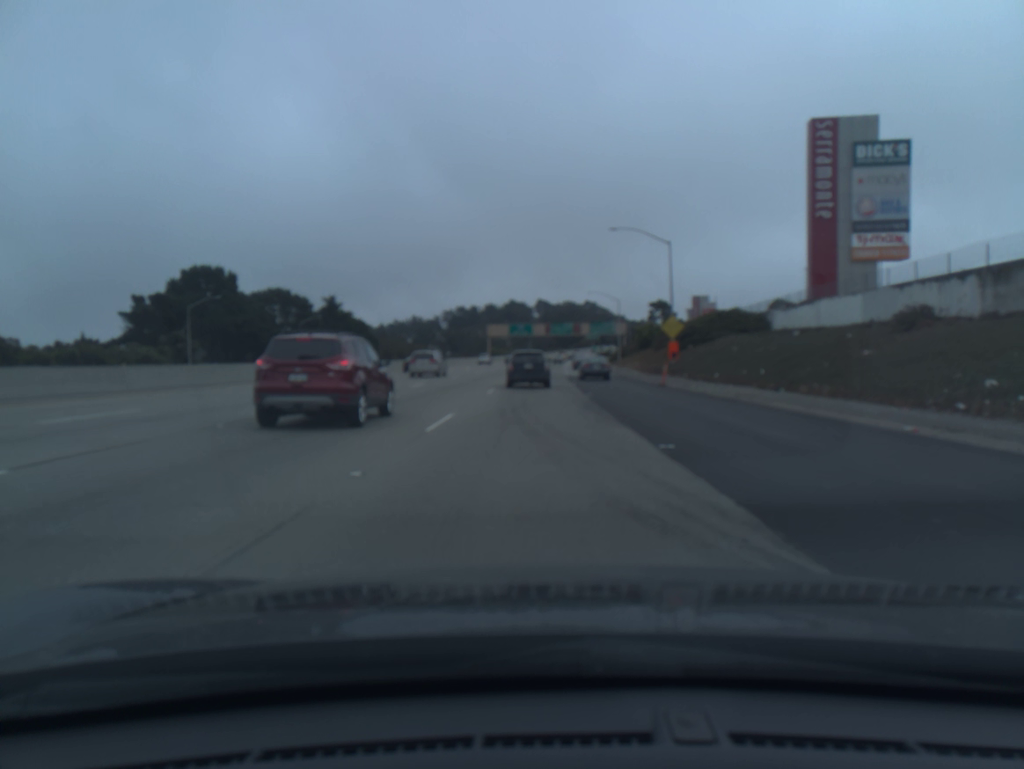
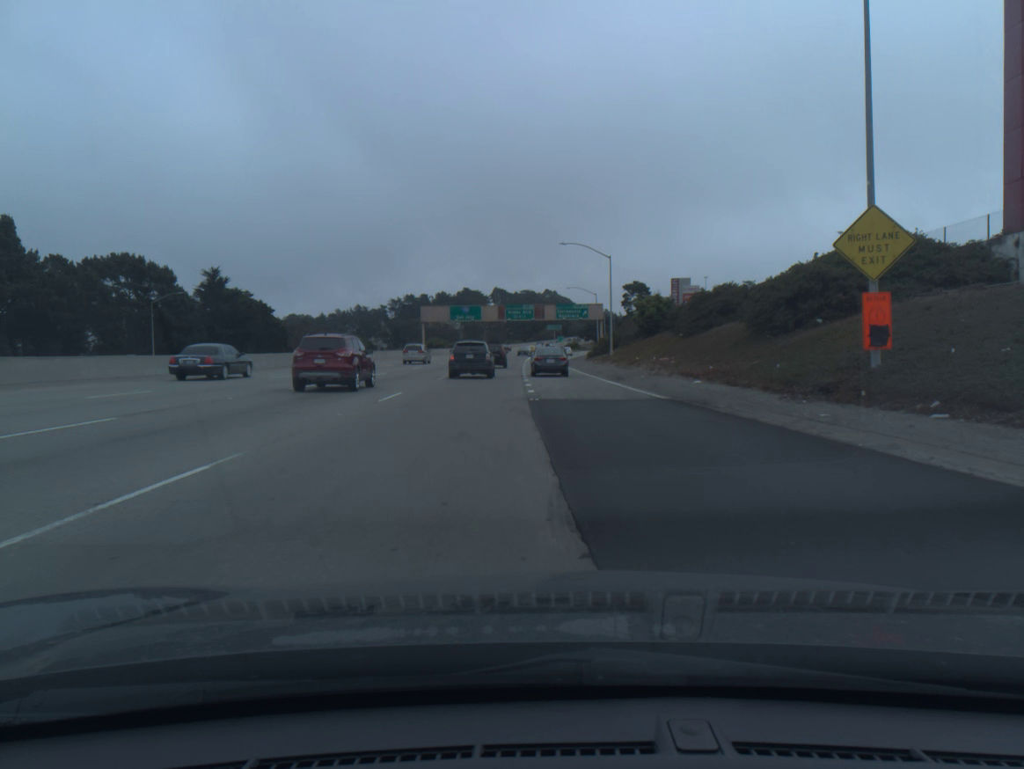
(+1.1, +38.0) m; +3°
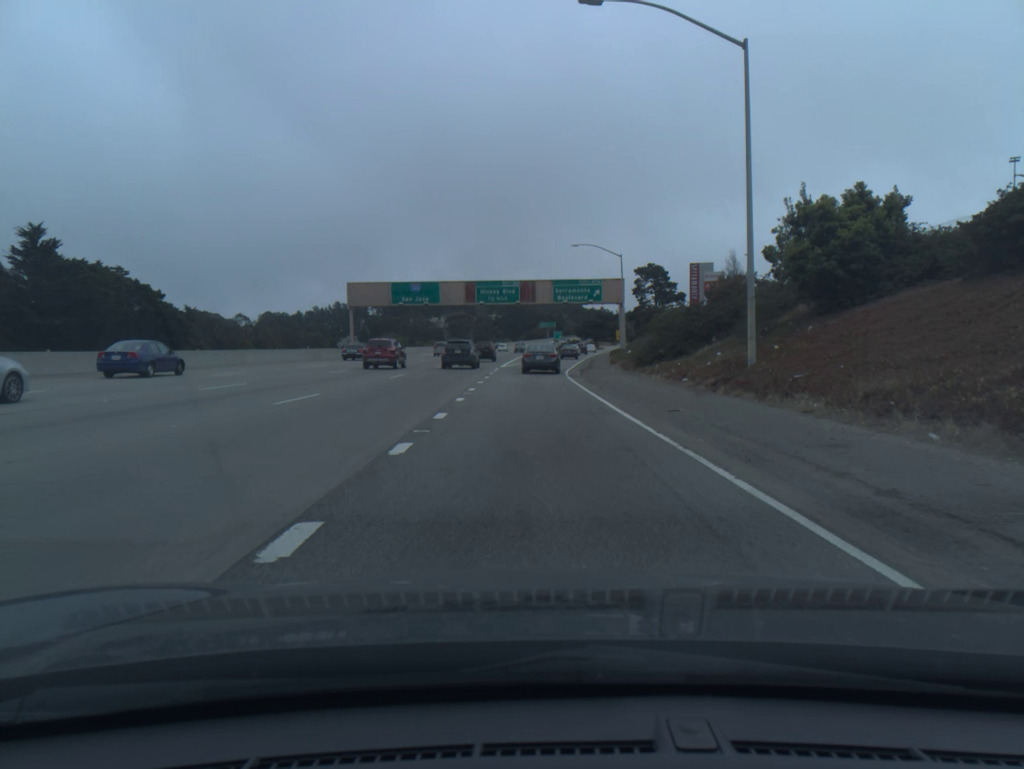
(+0.4, +46.4) m; +1°
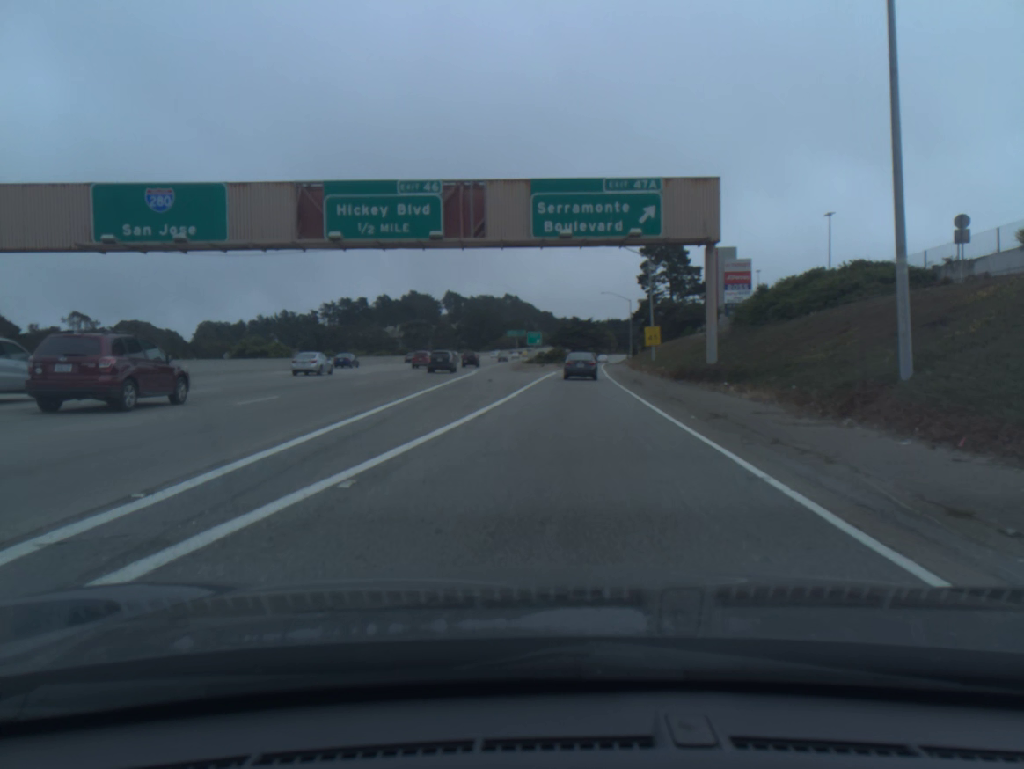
(+0.5, +54.9) m; +2°
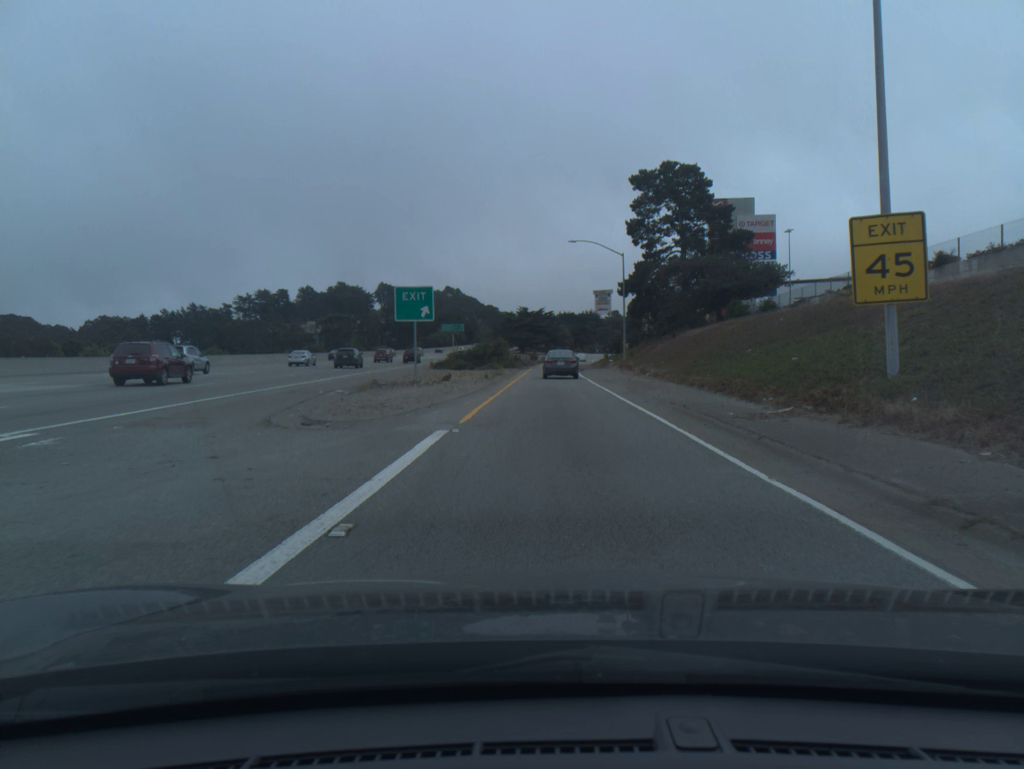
(+1.9, +48.2) m; +4°
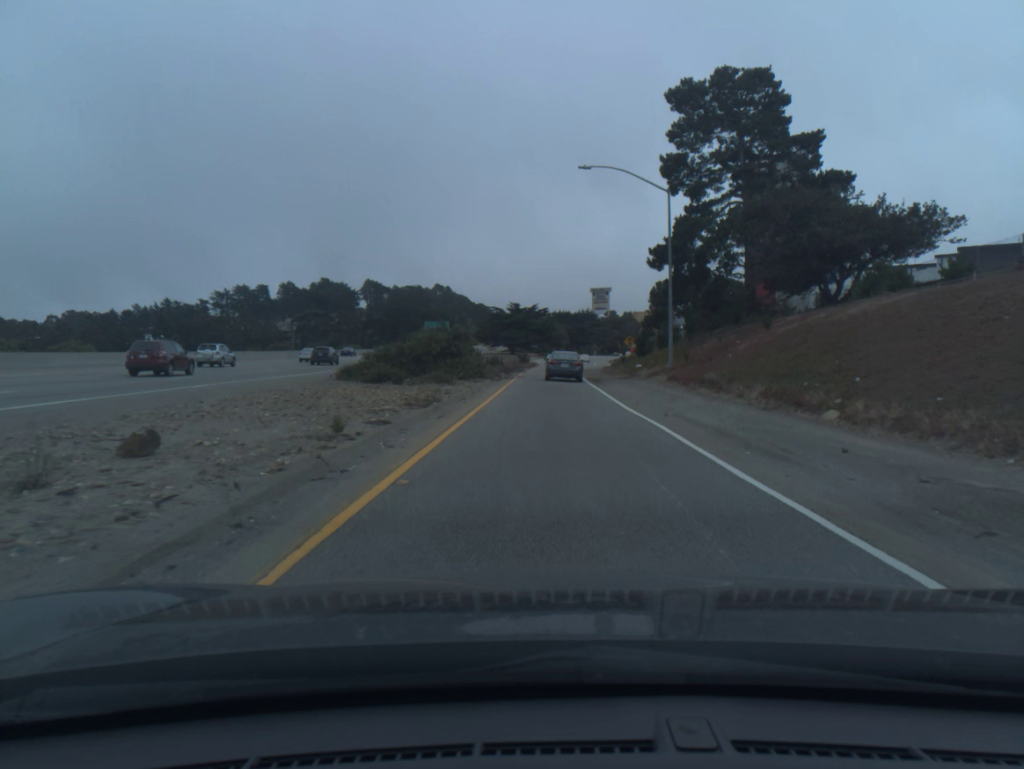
(+0.2, +24.9) m; 0°
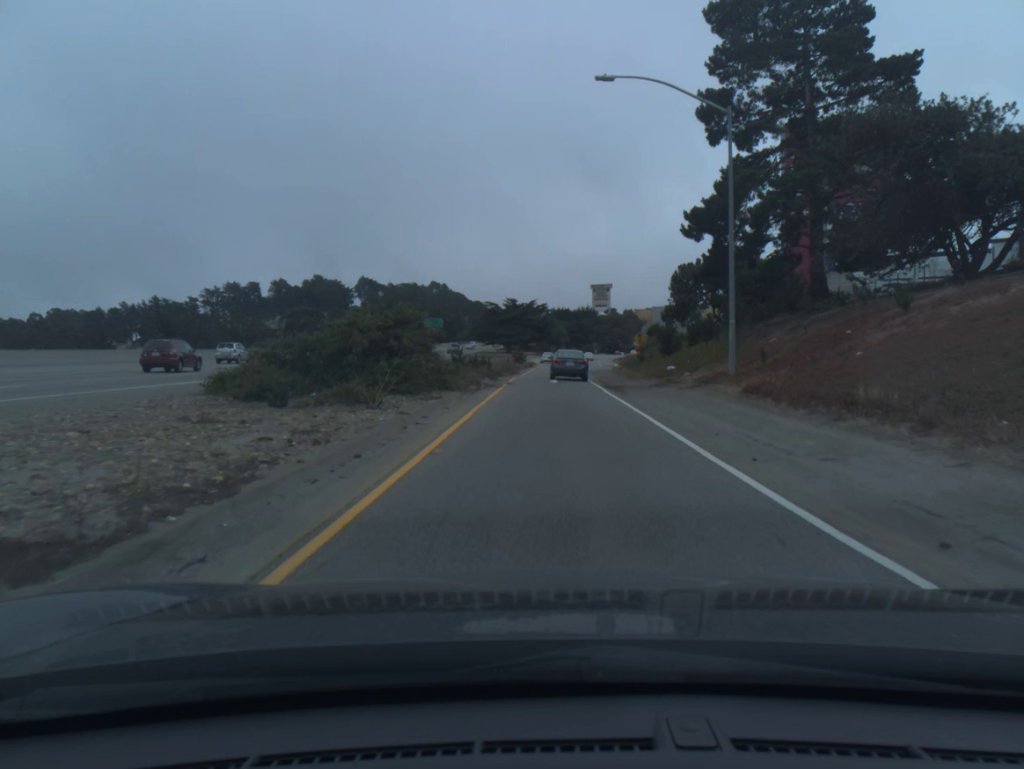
(0.0, +12.2) m; 0°
